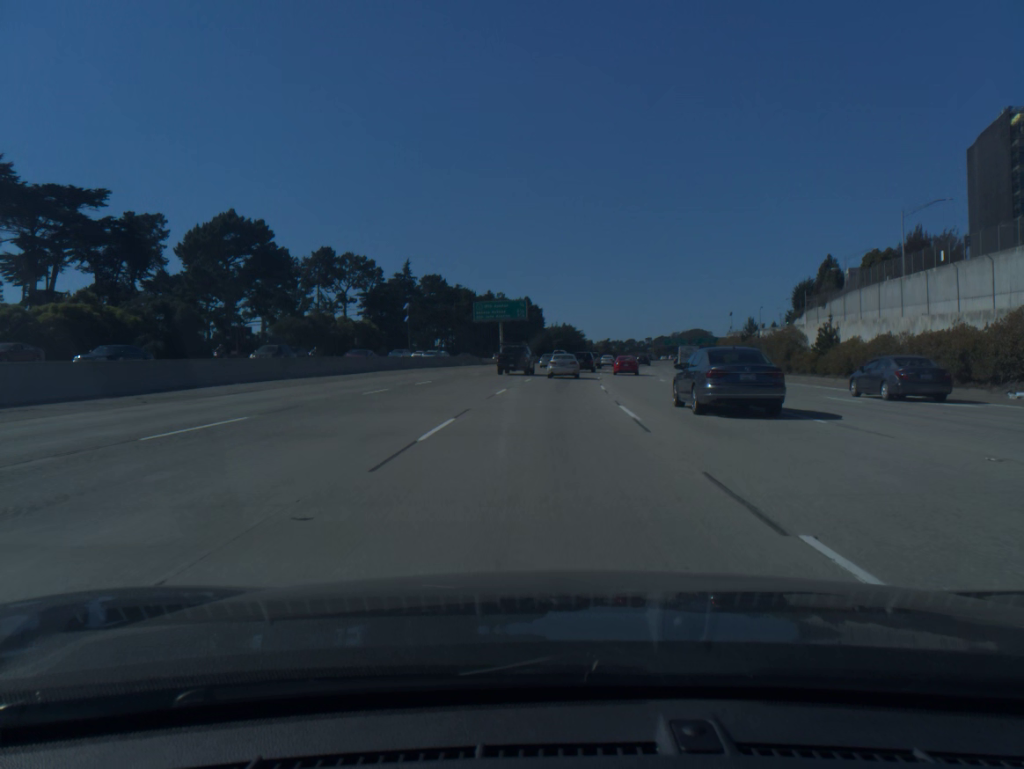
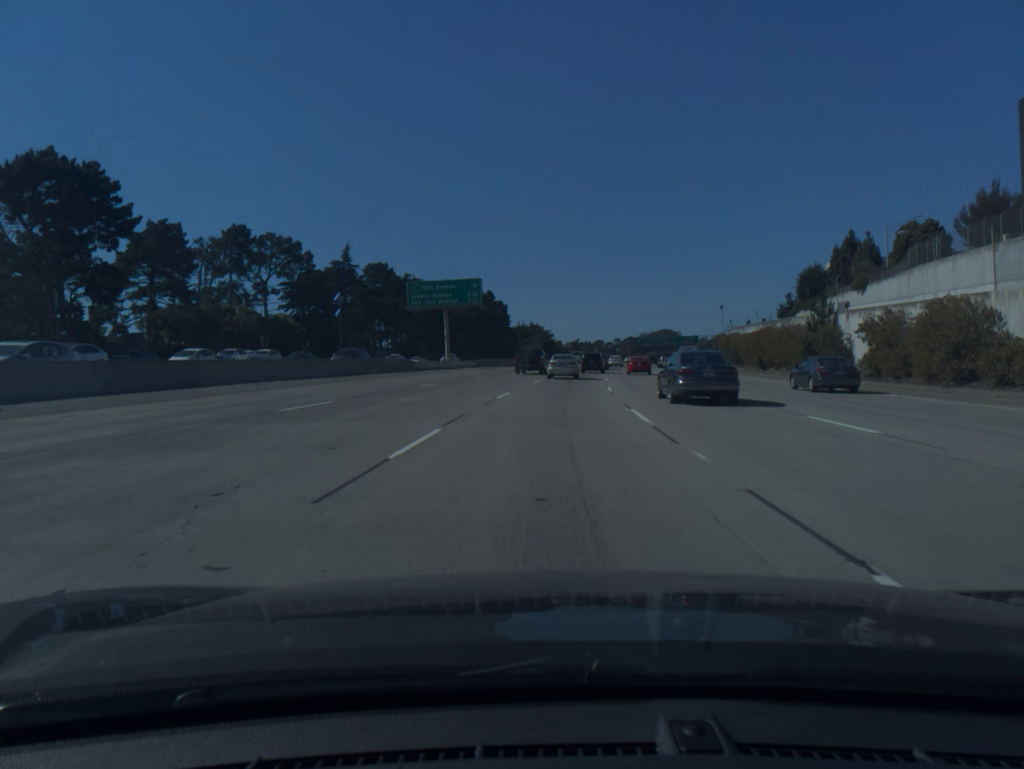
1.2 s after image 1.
(+0.5, +30.1) m; +2°
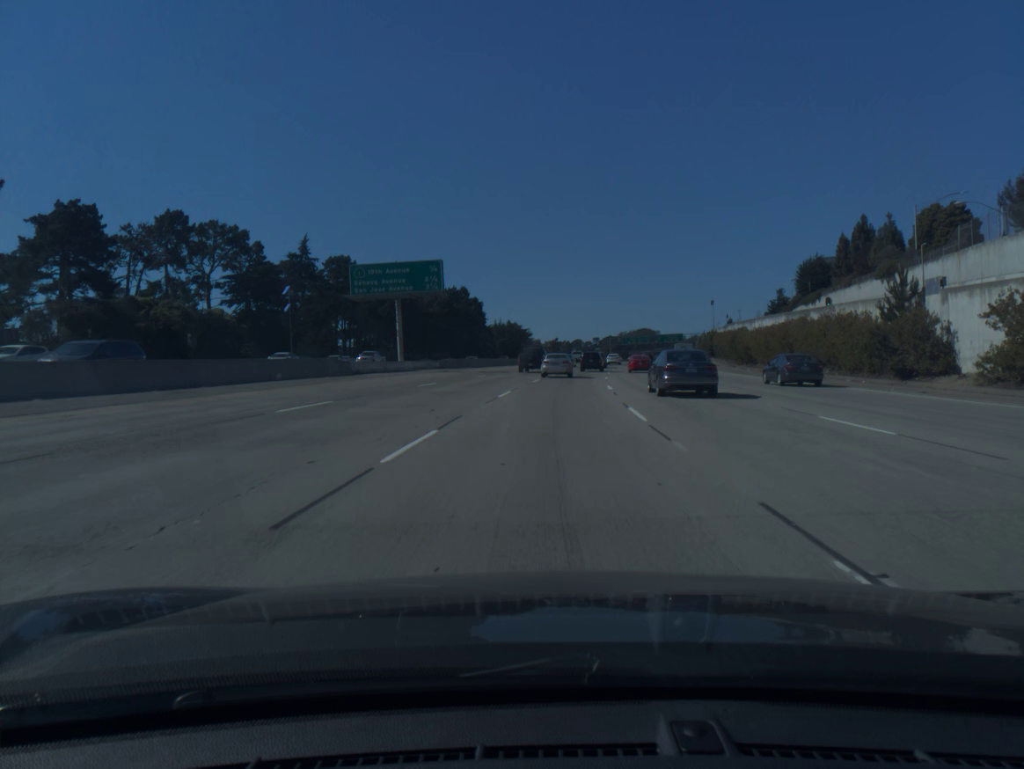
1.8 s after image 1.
(+0.2, +14.9) m; +2°
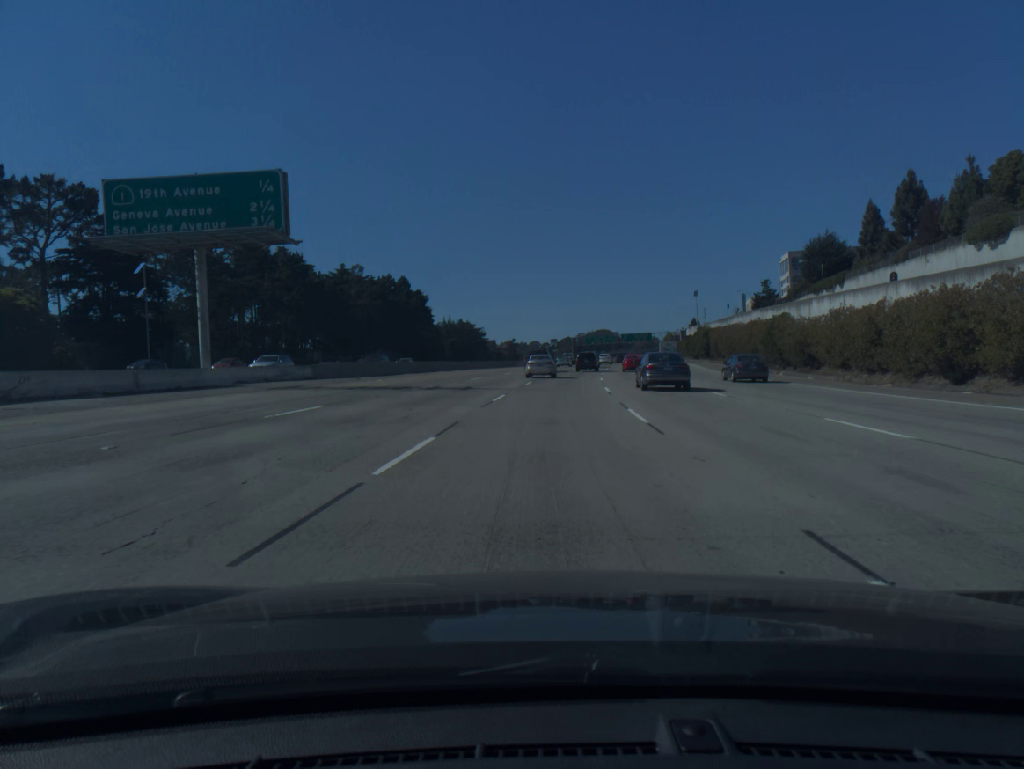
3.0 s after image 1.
(+0.8, +29.4) m; +3°
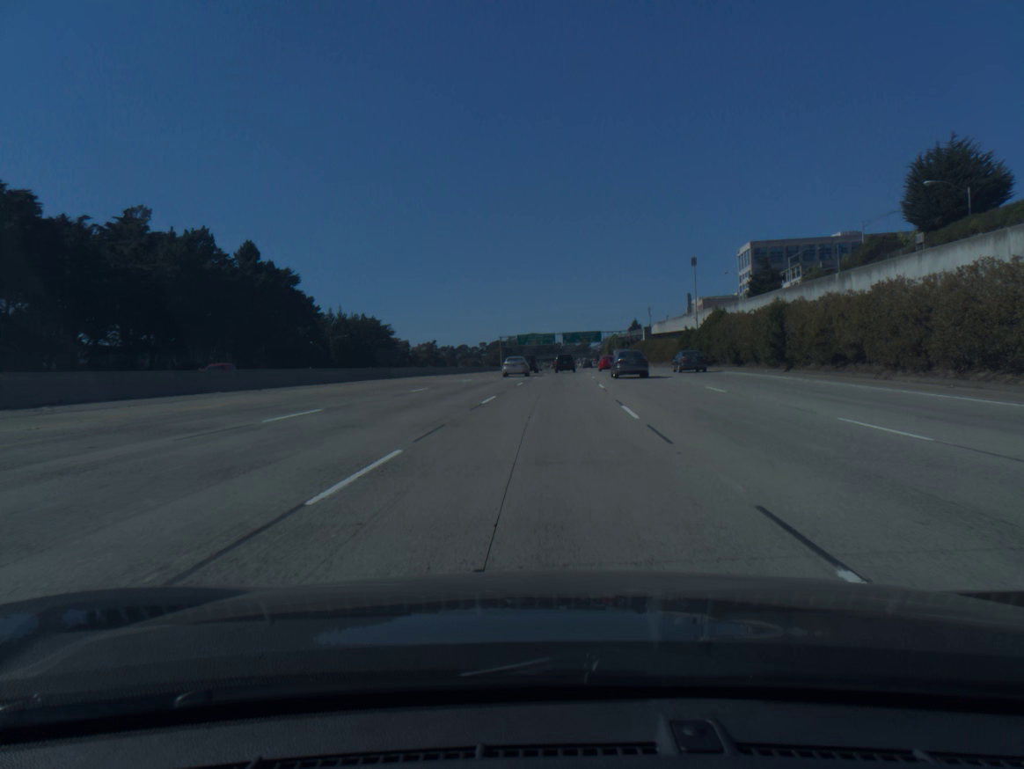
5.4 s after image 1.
(+2.7, +58.3) m; +5°
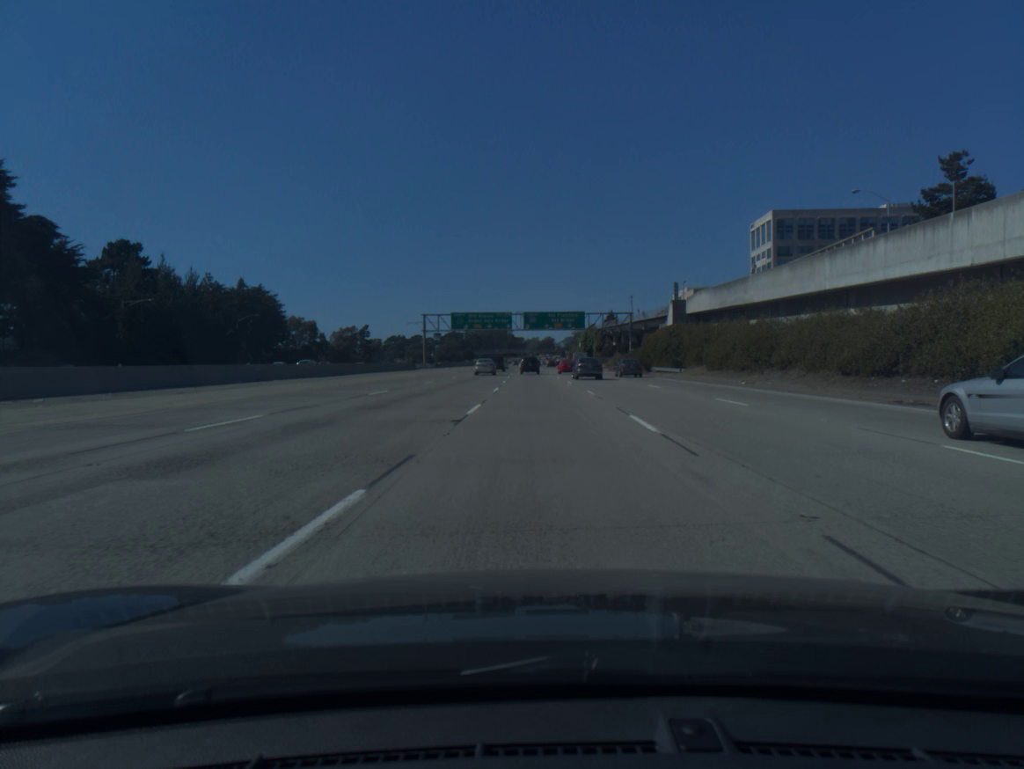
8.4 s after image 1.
(+2.3, +74.7) m; +3°
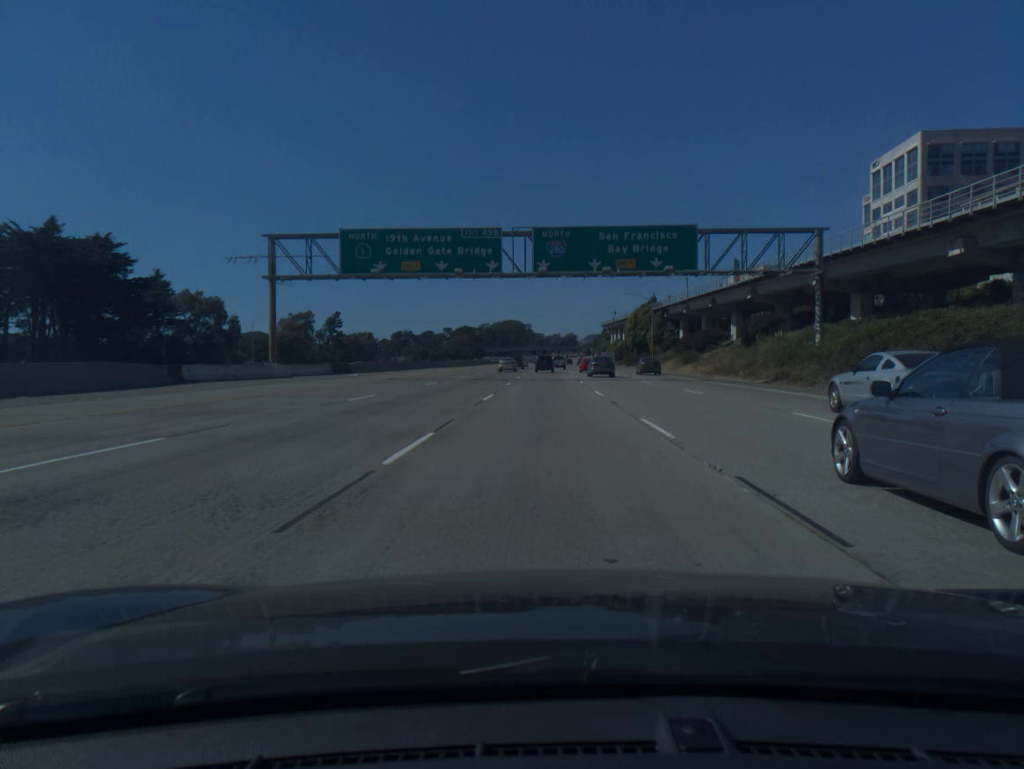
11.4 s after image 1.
(-1.0, +78.0) m; -1°
